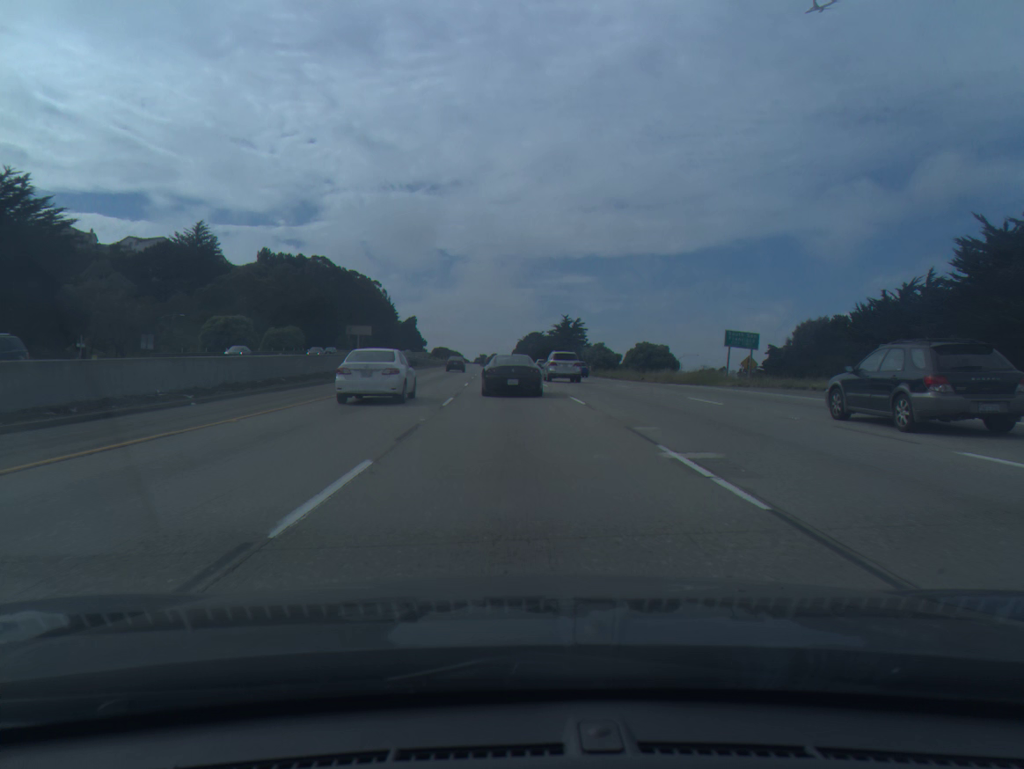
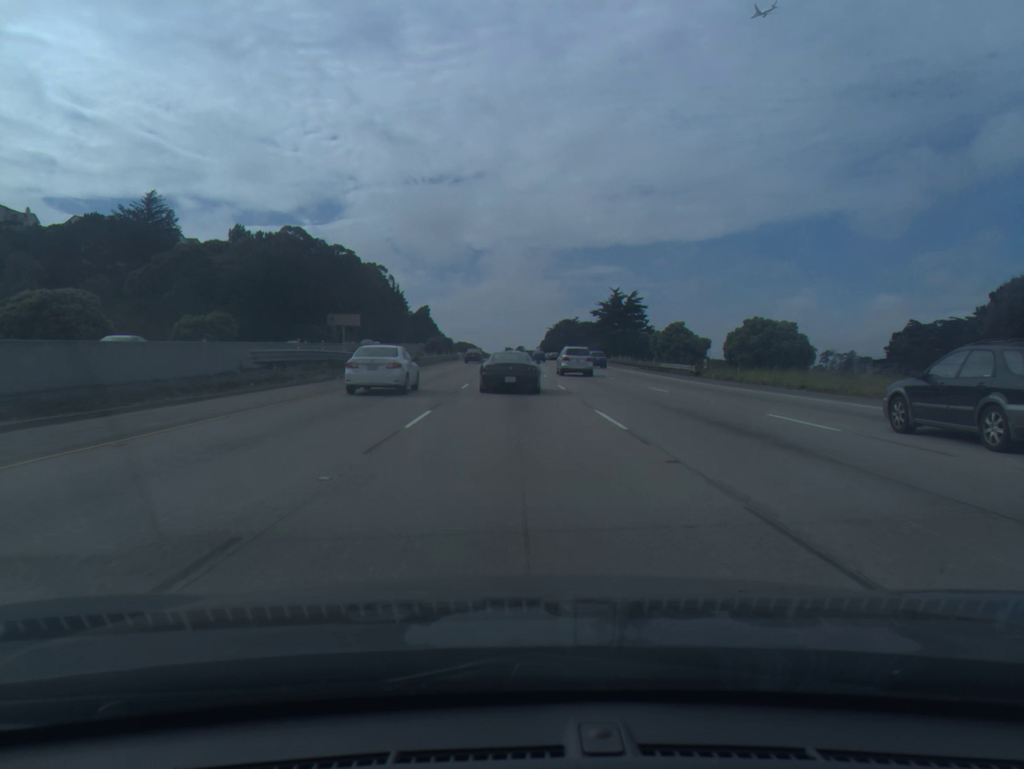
(-1.1, +51.0) m; -2°
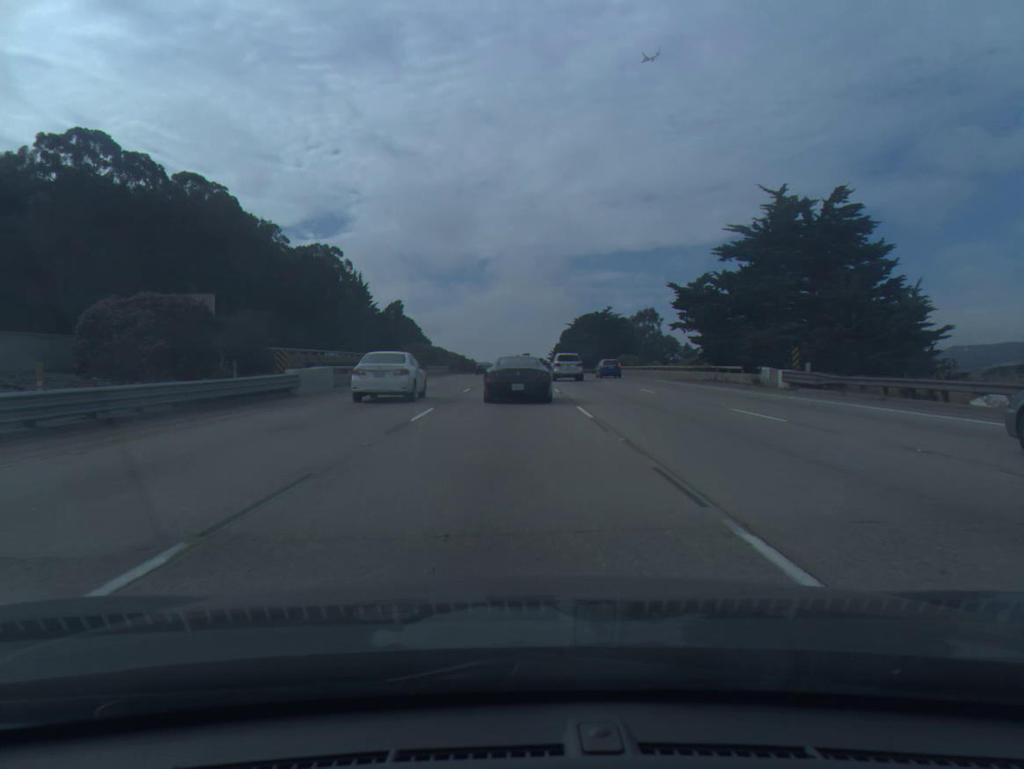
(-0.4, +84.8) m; 0°
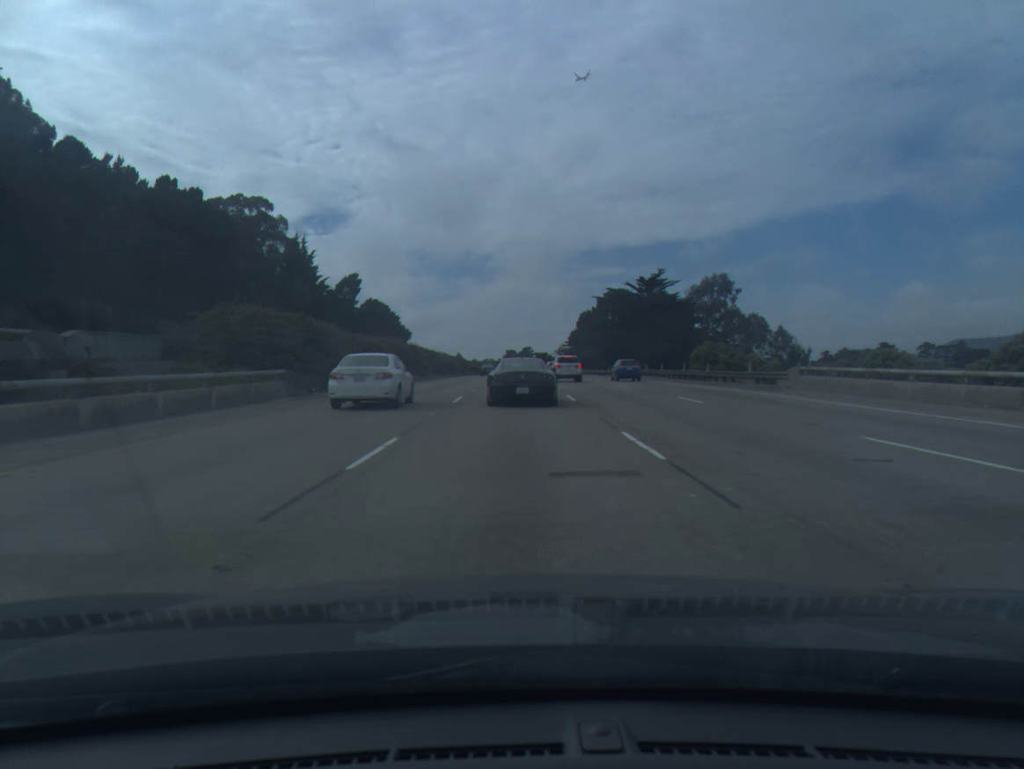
(-0.2, +65.9) m; 0°
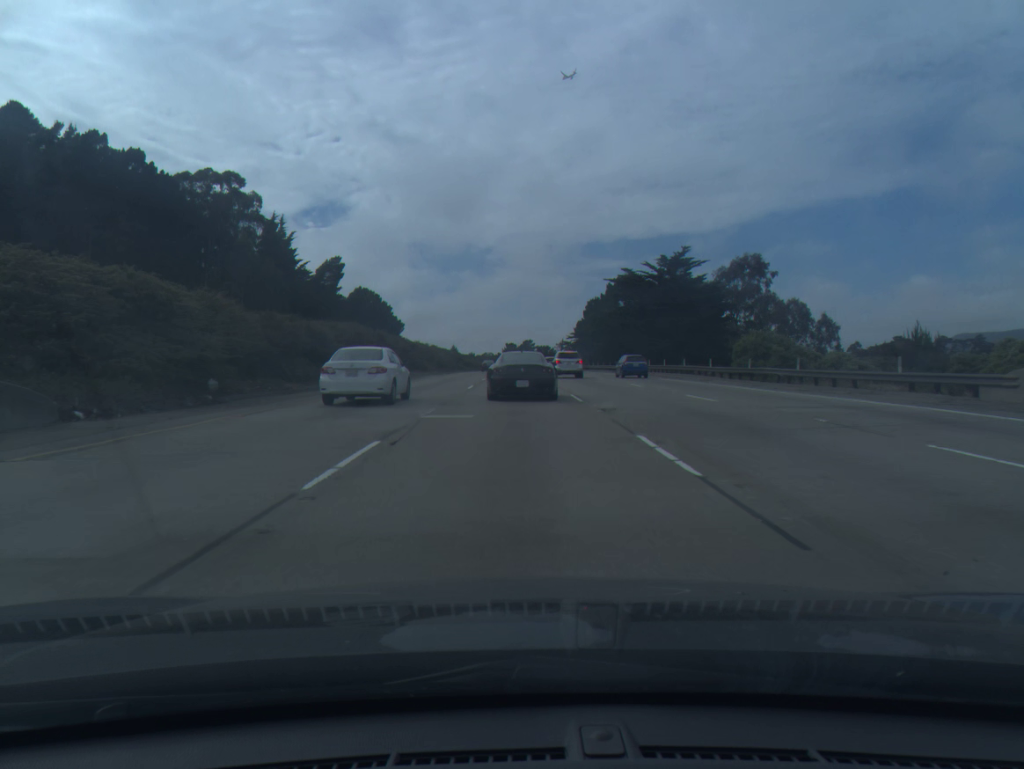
(0.0, +16.3) m; 0°
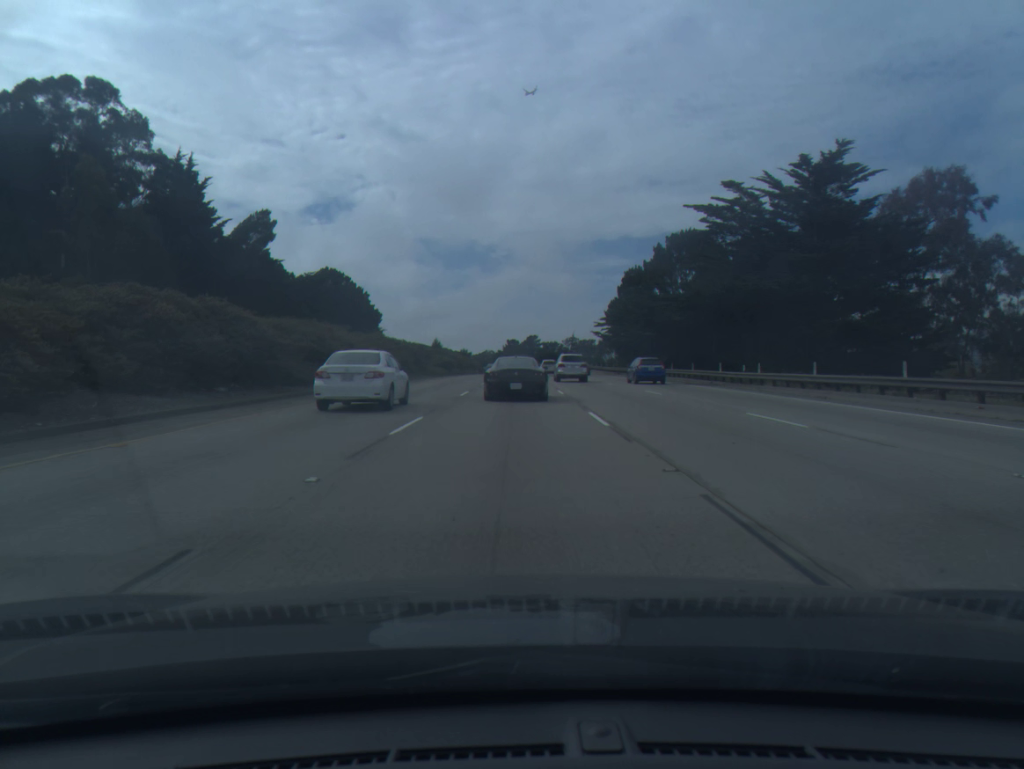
(0.0, +48.1) m; 0°
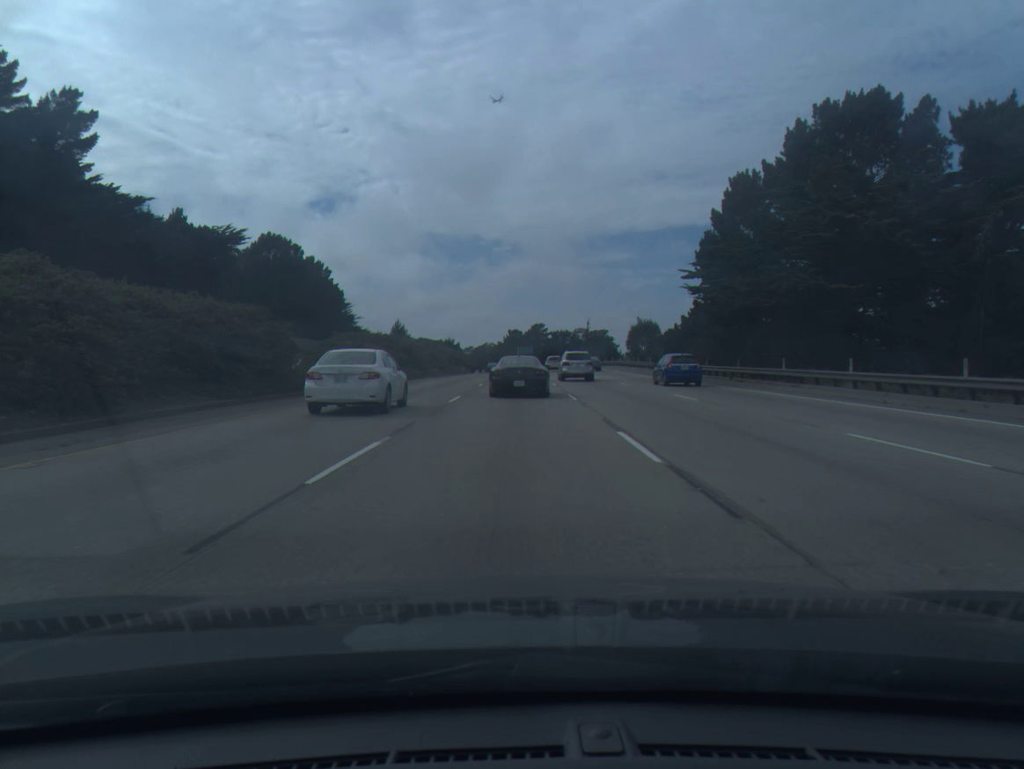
(0.0, +48.8) m; 0°
